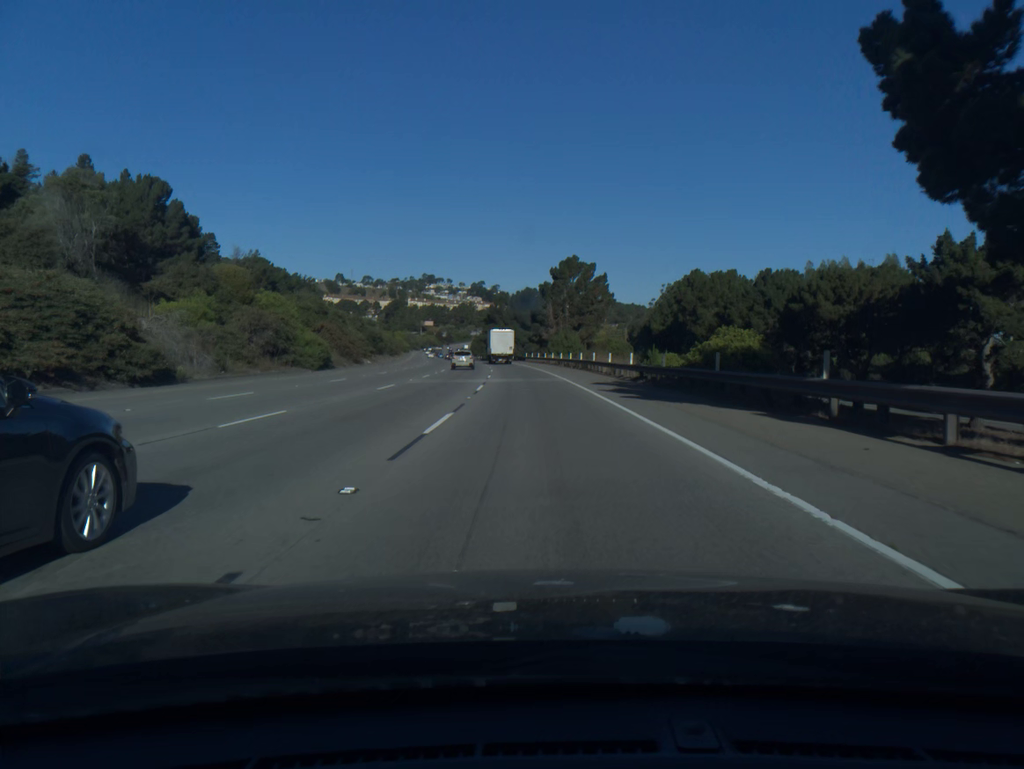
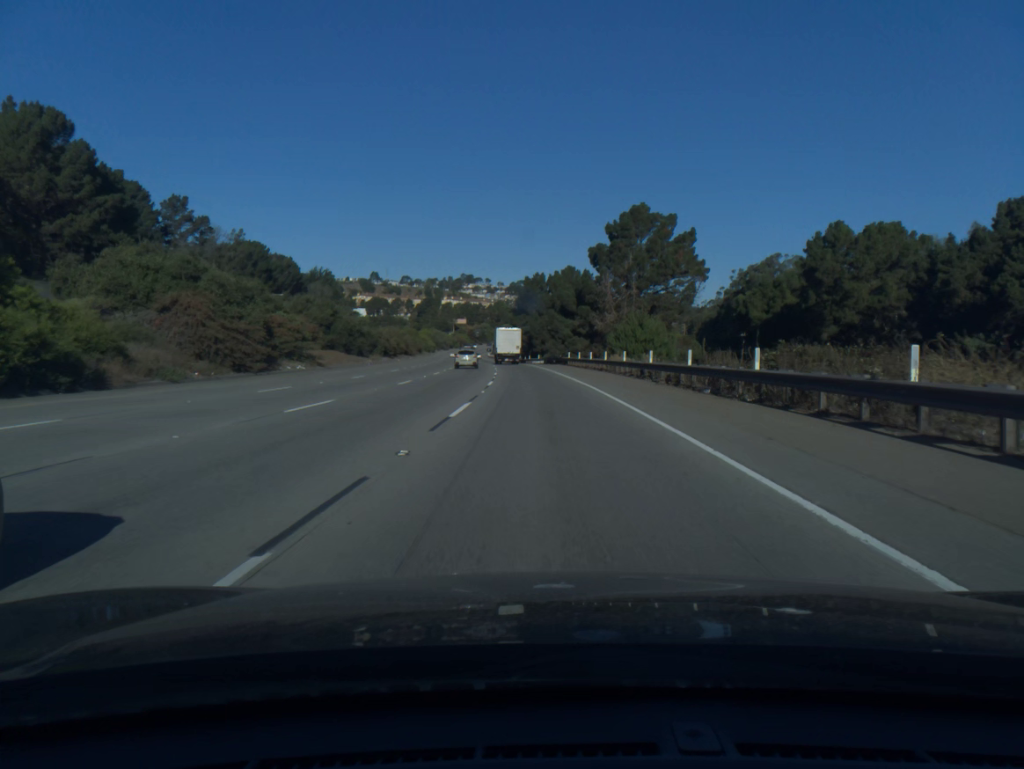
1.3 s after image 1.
(-1.0, +40.8) m; -3°
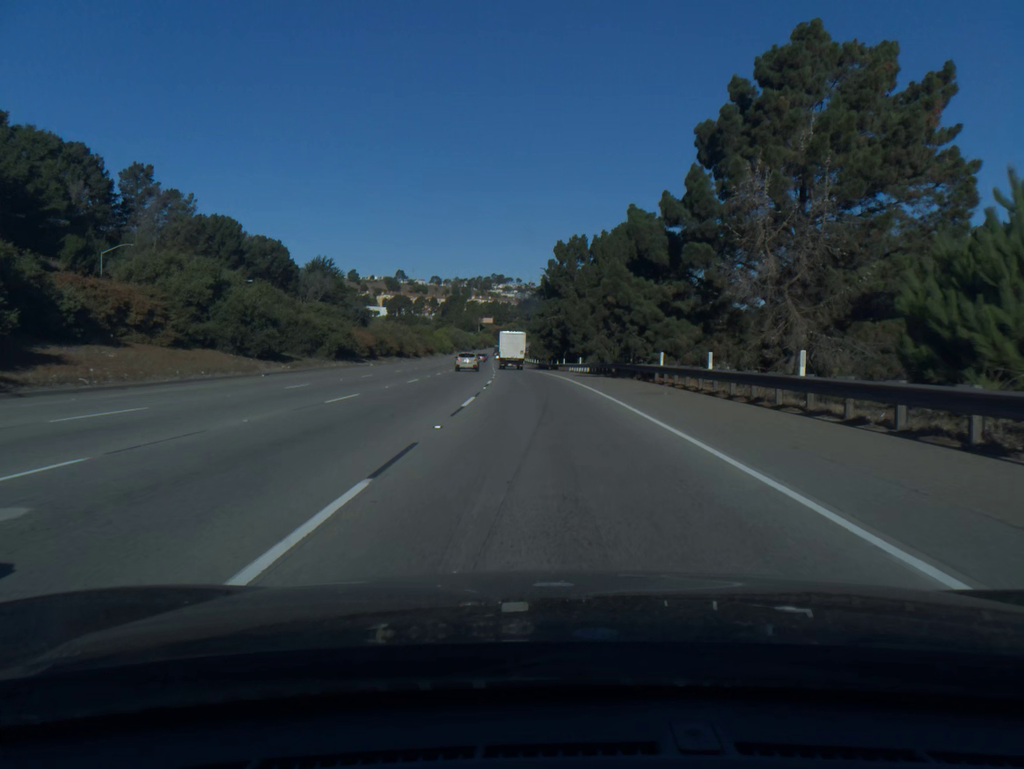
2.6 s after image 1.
(-0.8, +40.8) m; -2°
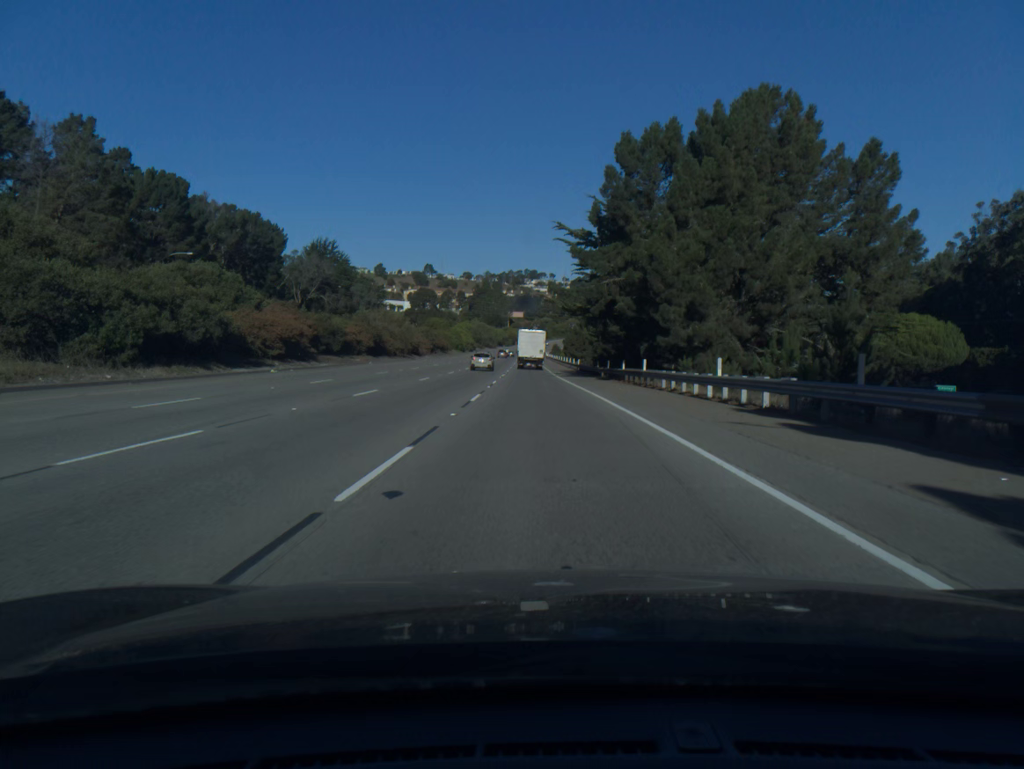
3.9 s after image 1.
(-0.8, +40.7) m; -2°
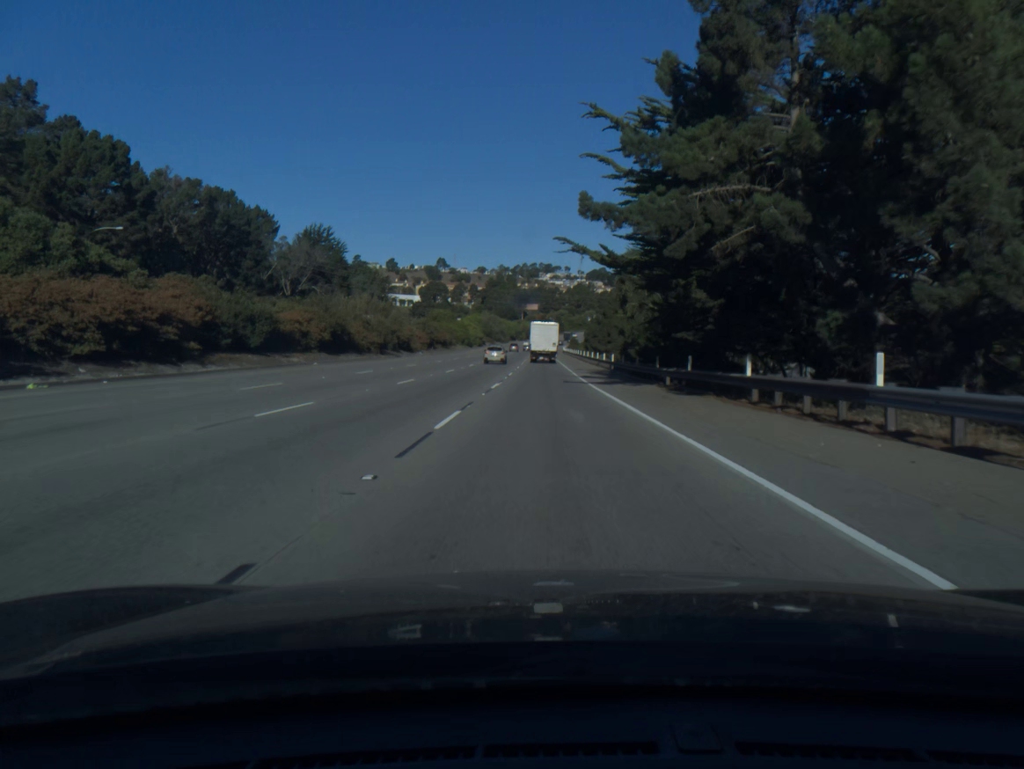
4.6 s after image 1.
(-0.2, +23.4) m; -1°
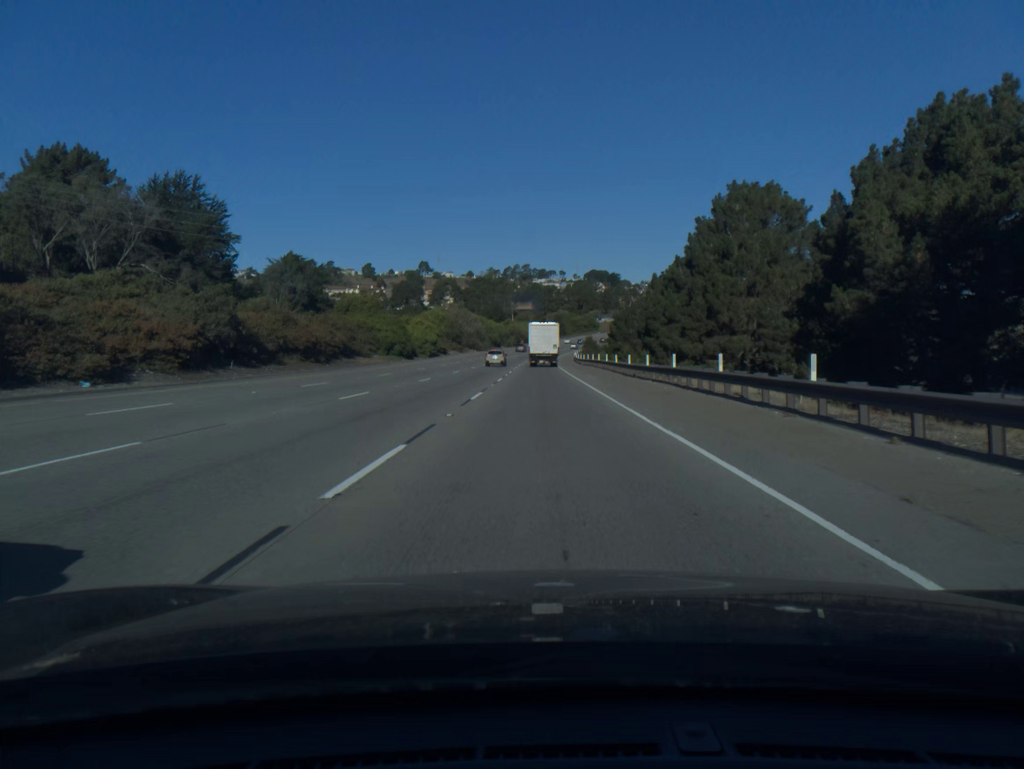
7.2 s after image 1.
(-0.1, +80.7) m; 0°
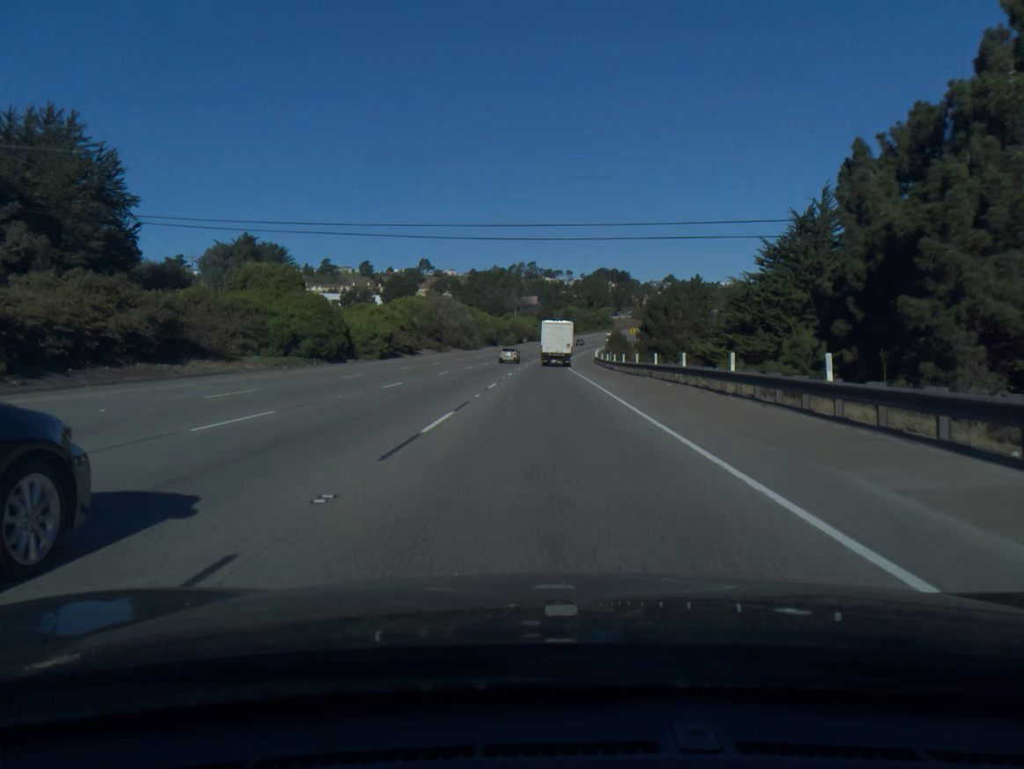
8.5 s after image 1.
(-0.2, +38.5) m; 0°
